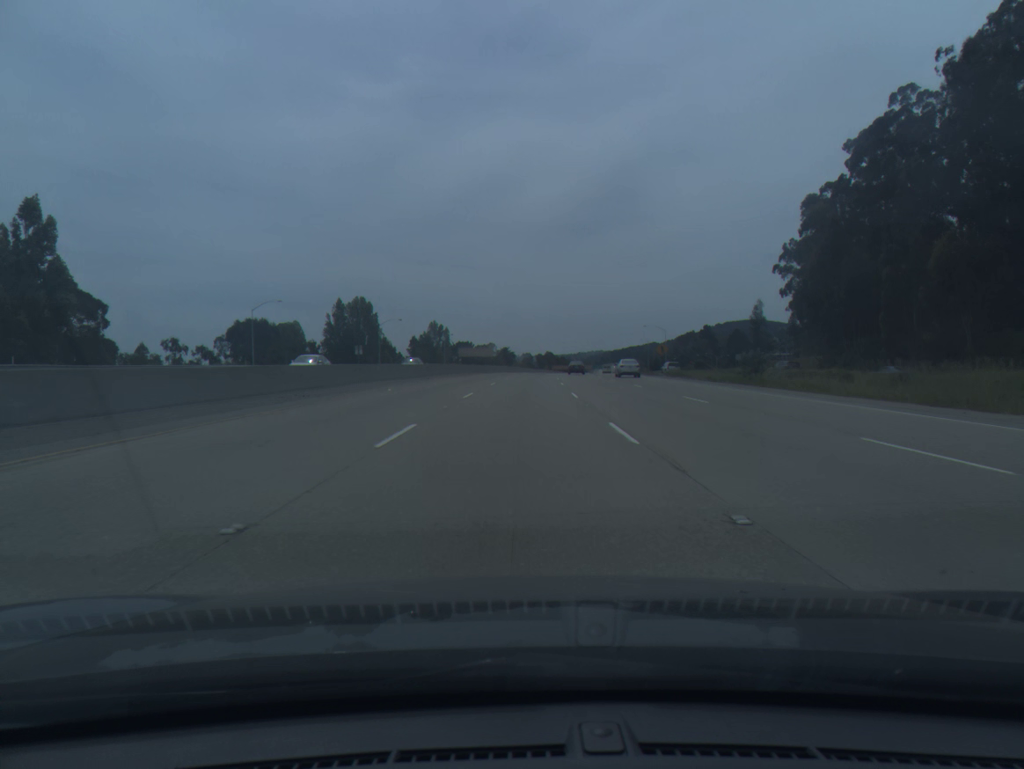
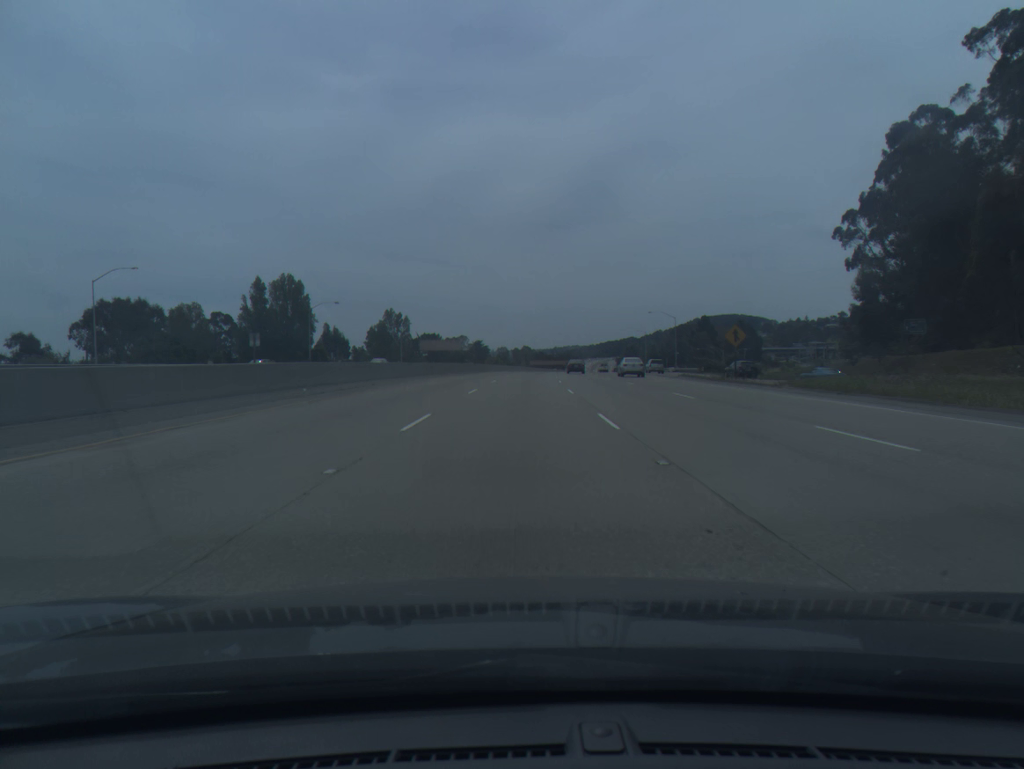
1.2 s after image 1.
(+0.6, +40.6) m; +2°
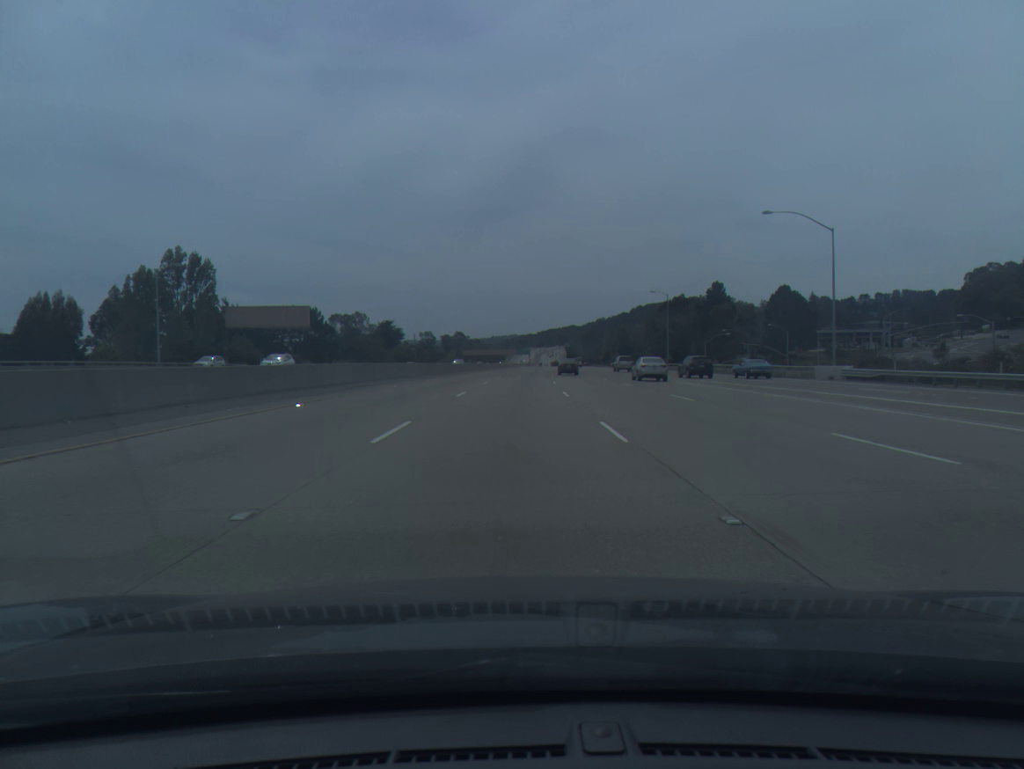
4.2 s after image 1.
(+3.7, +101.5) m; +4°
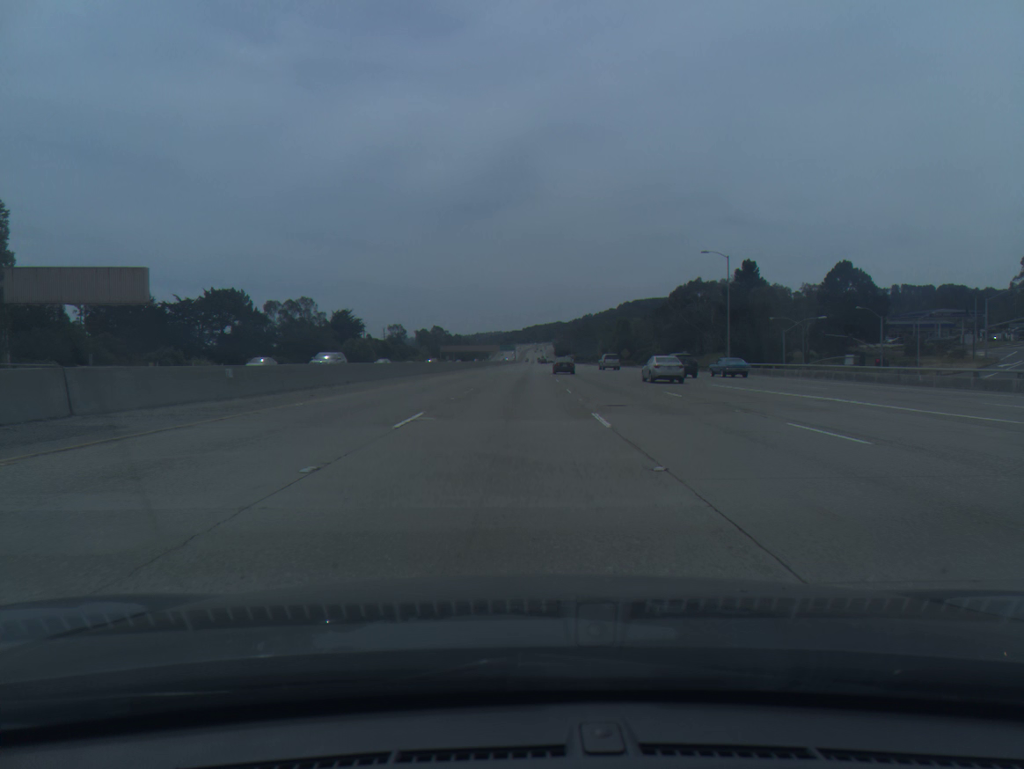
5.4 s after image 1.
(+0.5, +40.7) m; +1°
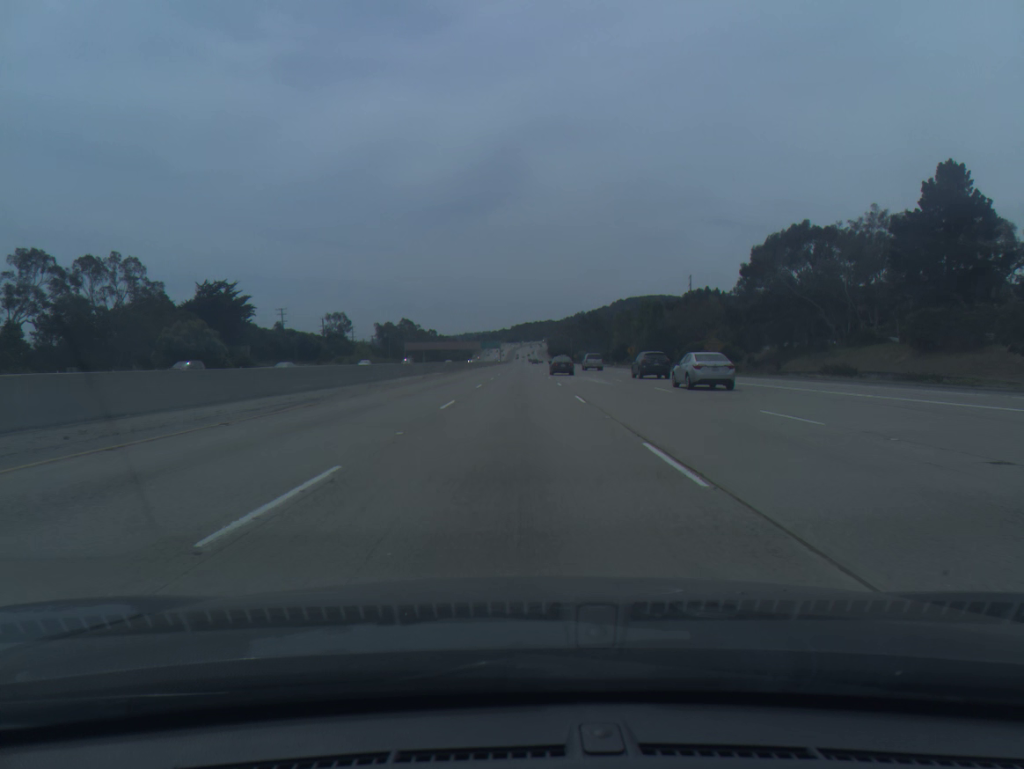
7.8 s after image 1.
(+1.2, +81.4) m; +1°
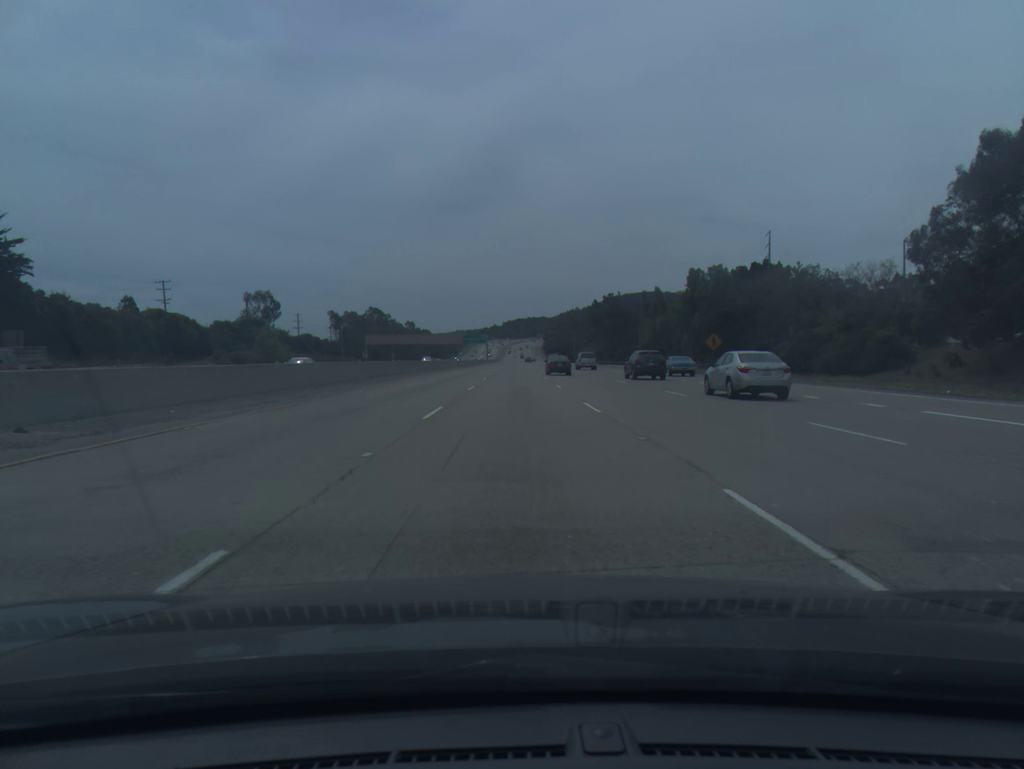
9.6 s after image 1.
(+0.1, +60.7) m; +1°
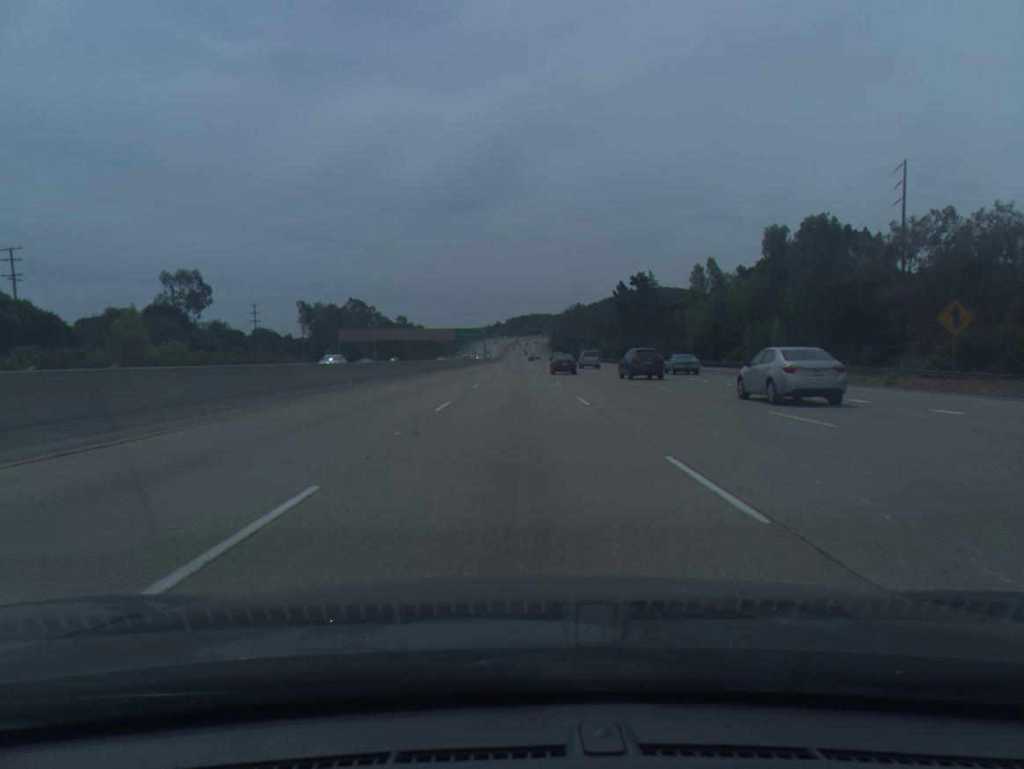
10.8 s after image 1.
(-0.1, +40.4) m; 0°
